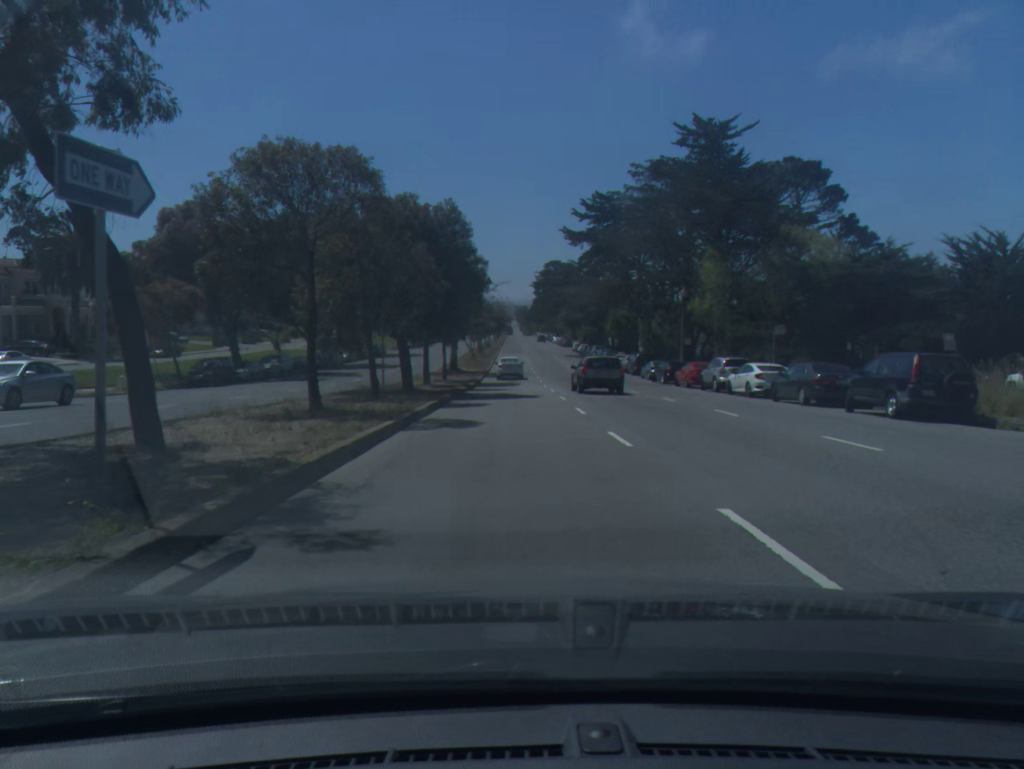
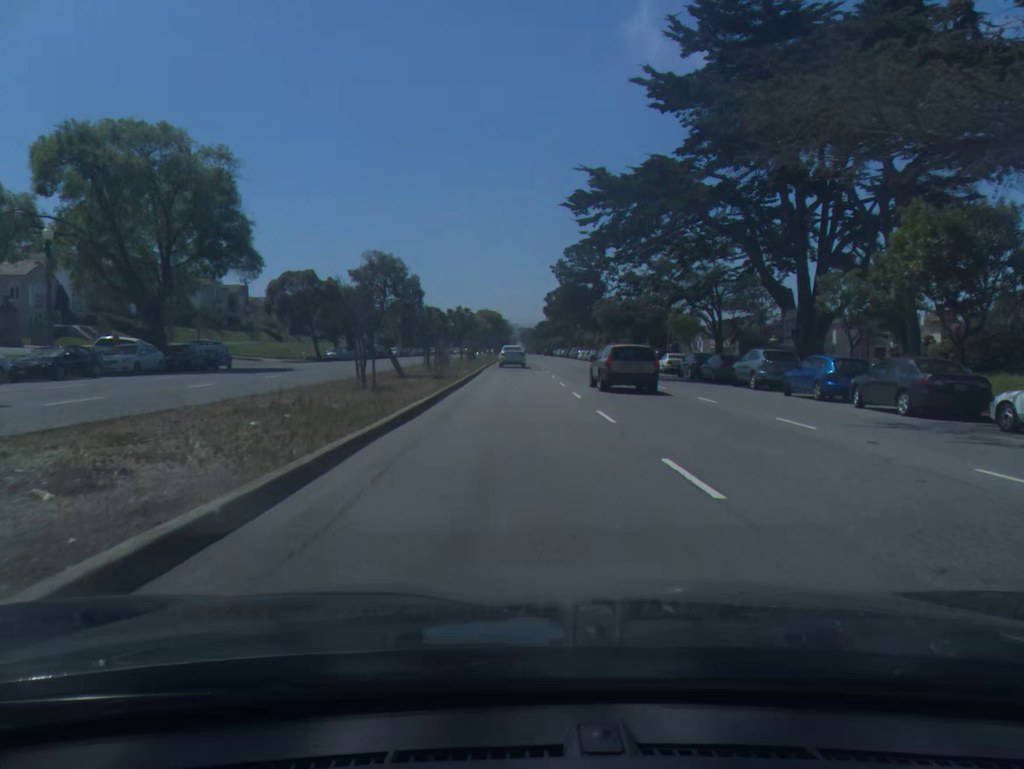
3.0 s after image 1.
(-0.4, +62.3) m; 0°
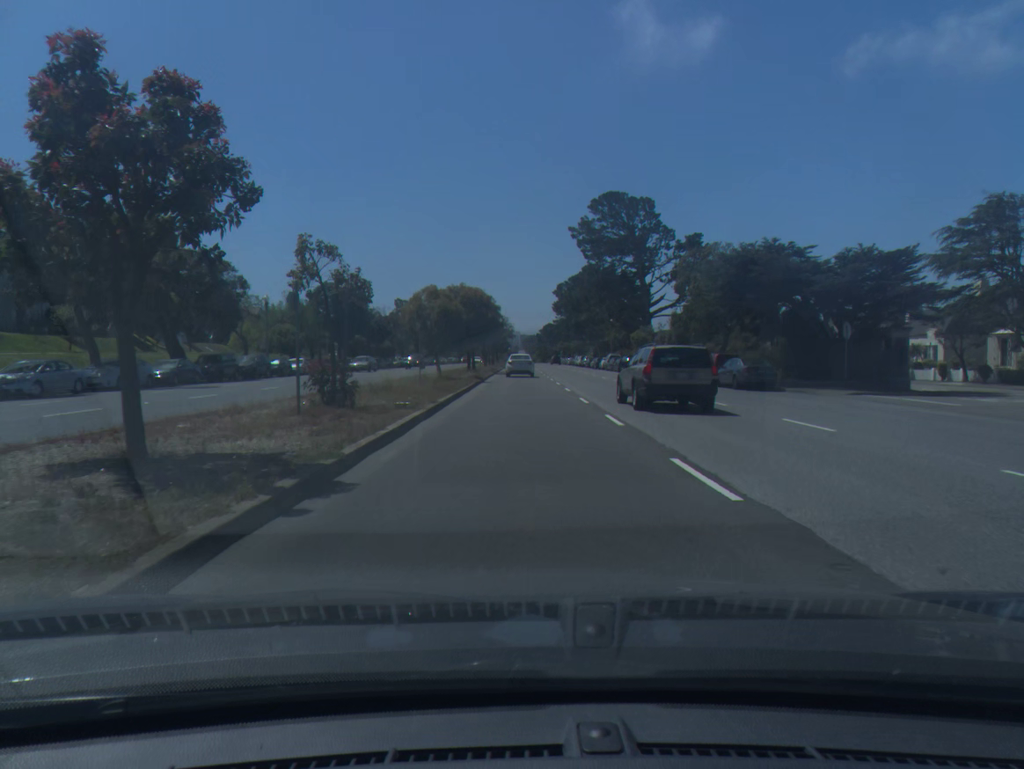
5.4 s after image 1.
(-0.1, +51.6) m; 0°
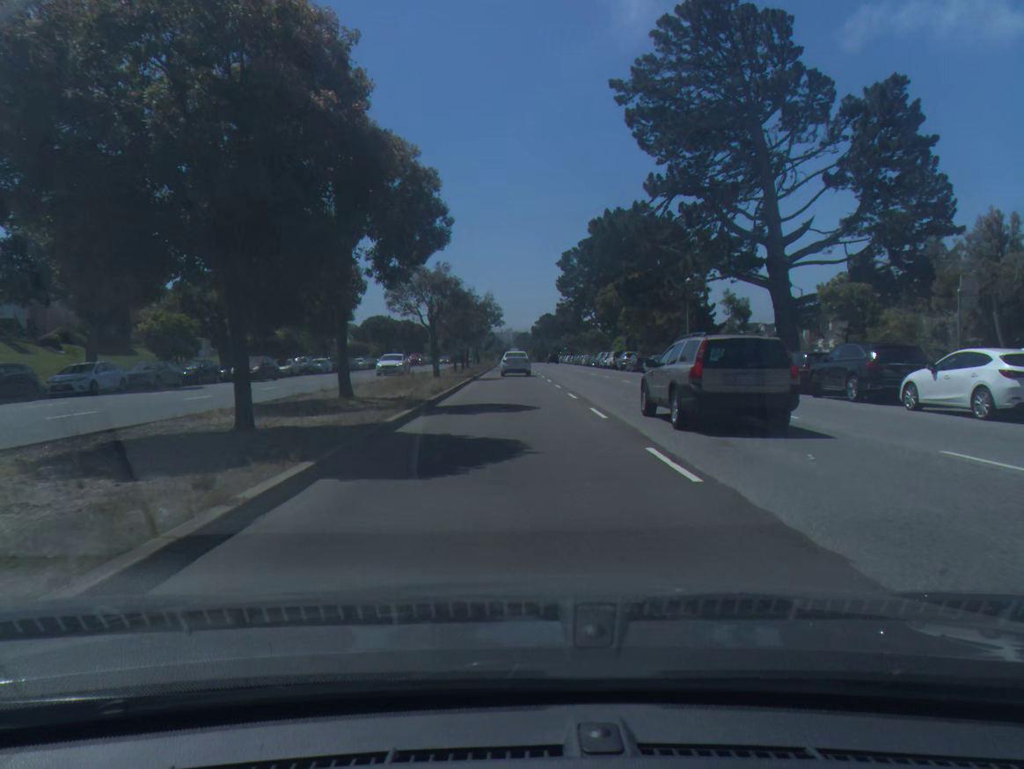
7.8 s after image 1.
(+0.3, +50.0) m; +1°
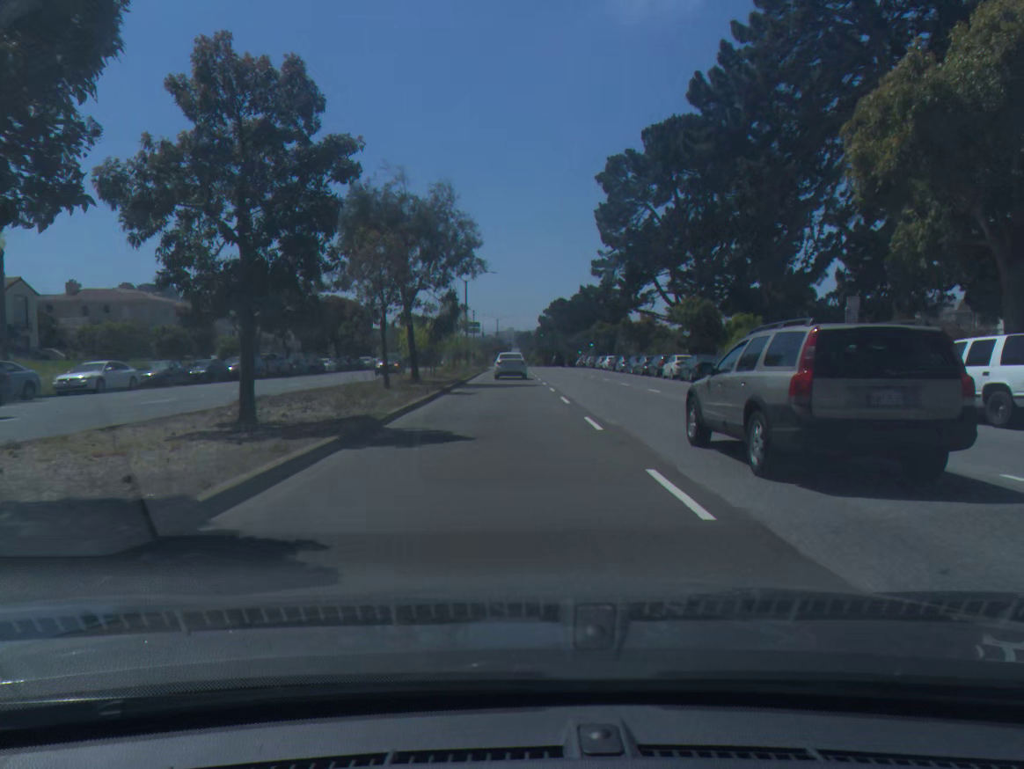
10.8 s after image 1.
(0.0, +60.2) m; 0°
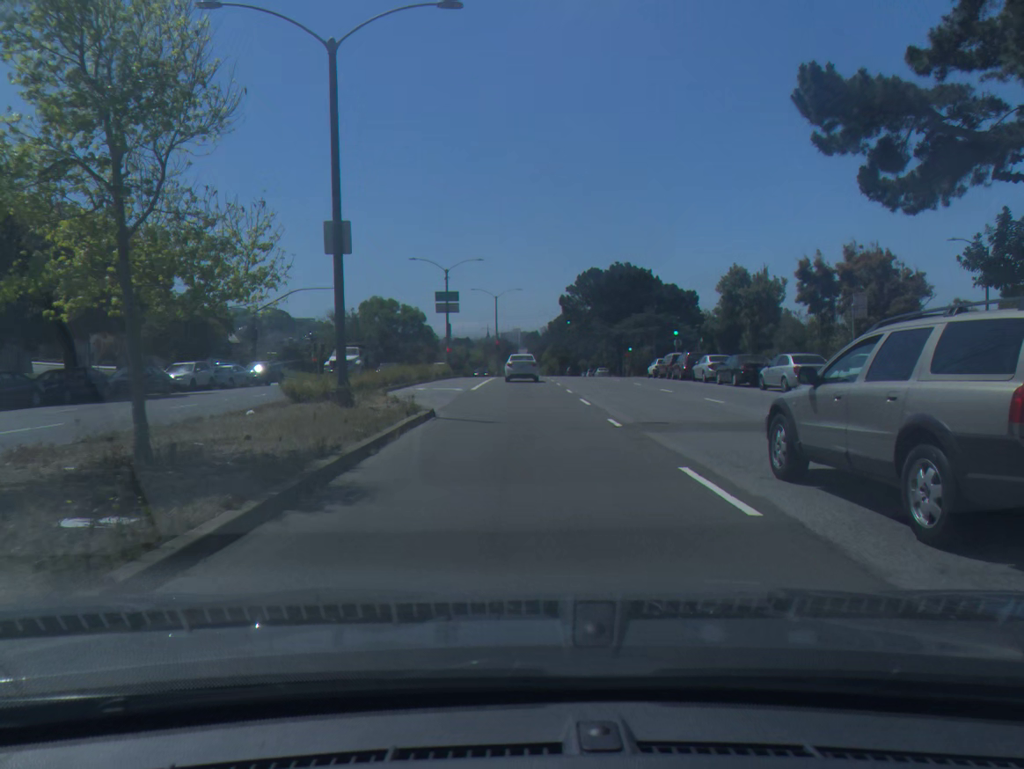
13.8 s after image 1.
(-0.6, +57.7) m; -1°
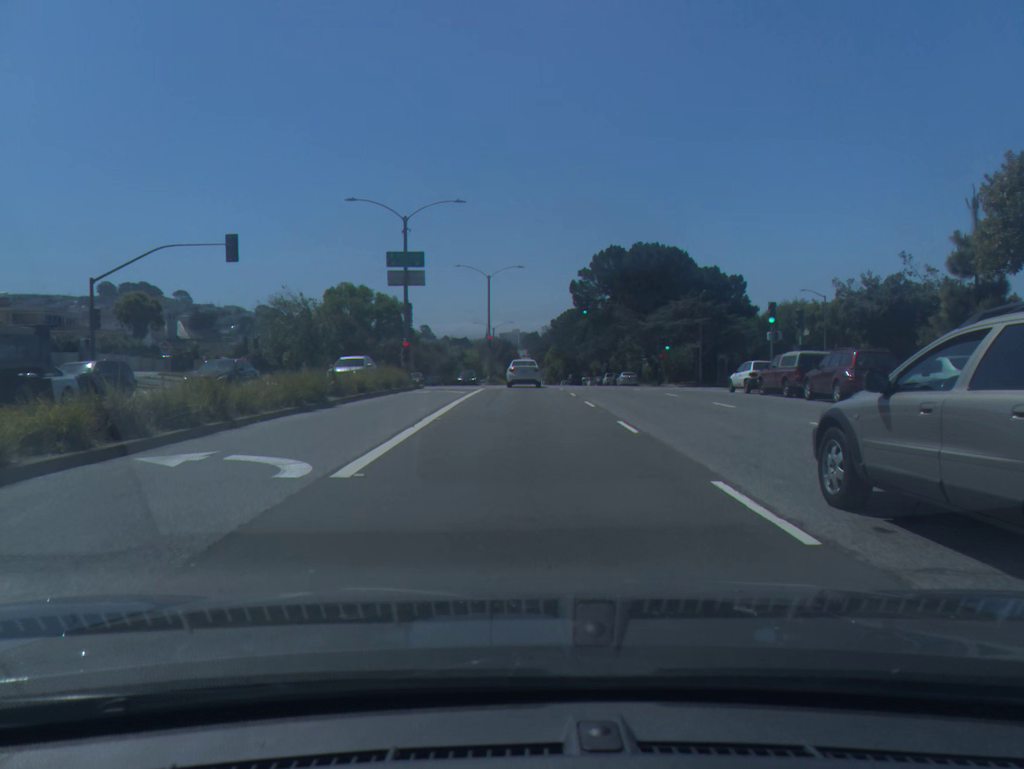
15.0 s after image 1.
(0.0, +22.9) m; 0°
